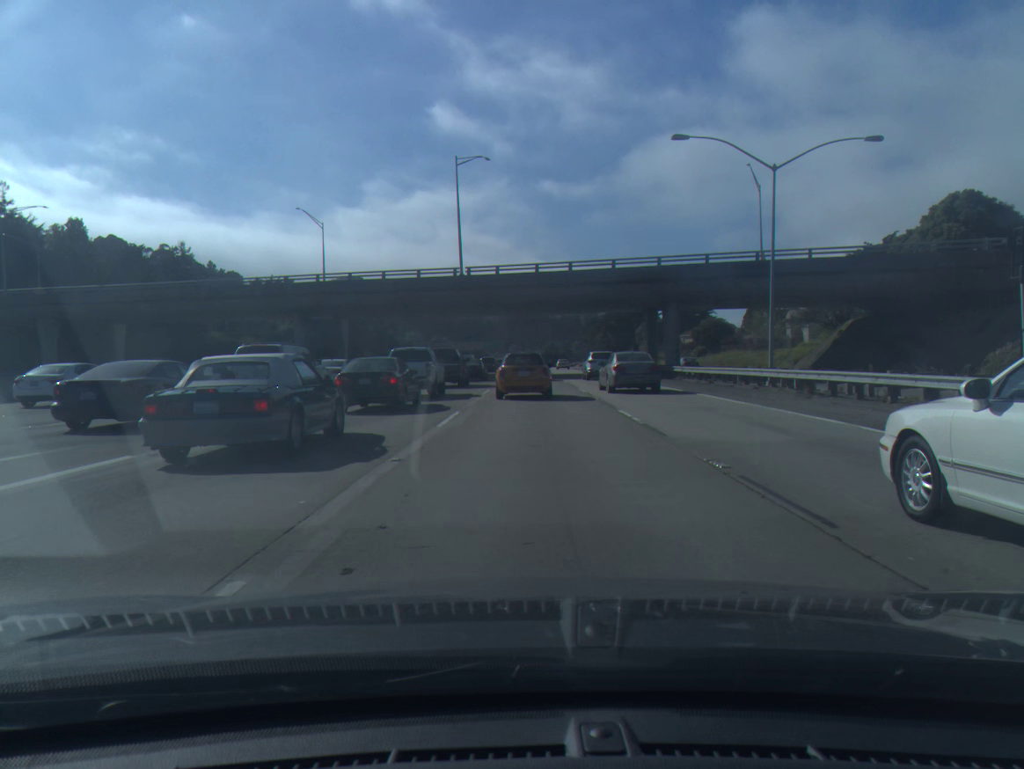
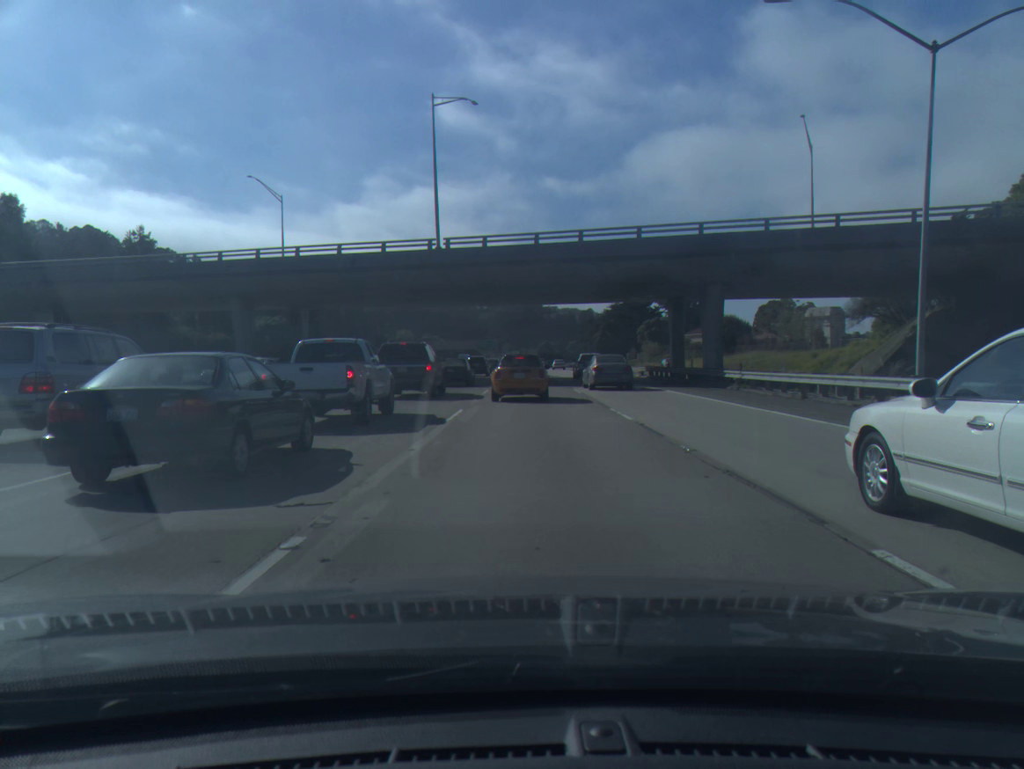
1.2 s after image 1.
(+0.1, +13.2) m; +1°
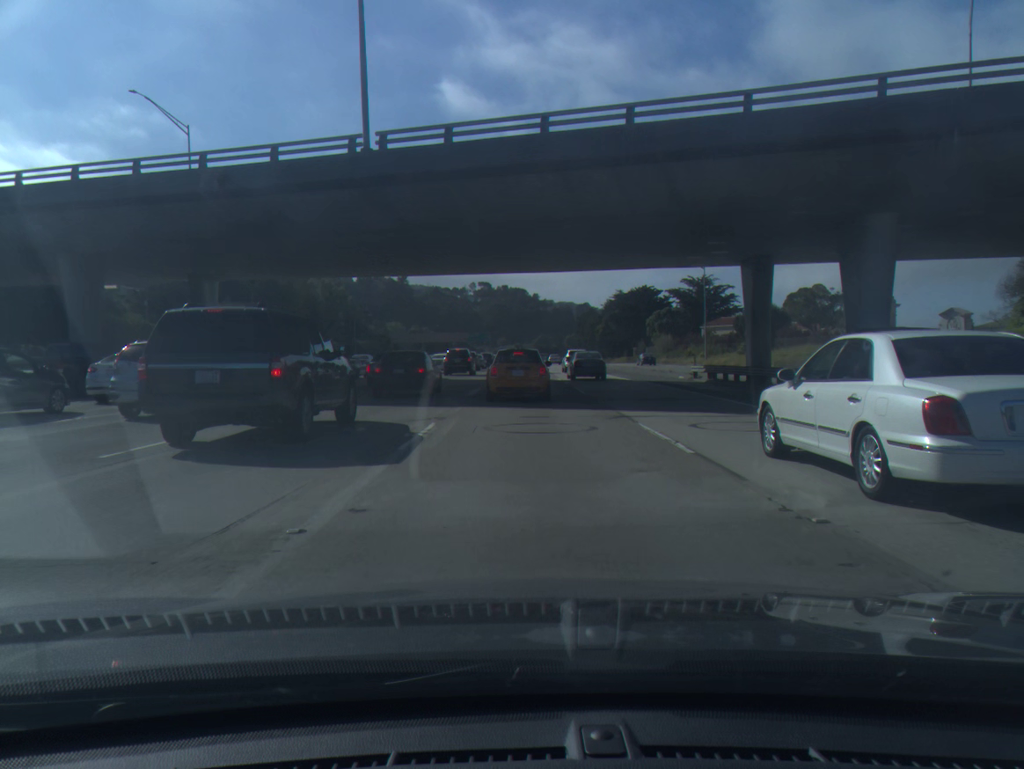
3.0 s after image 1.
(+0.1, +19.5) m; 0°
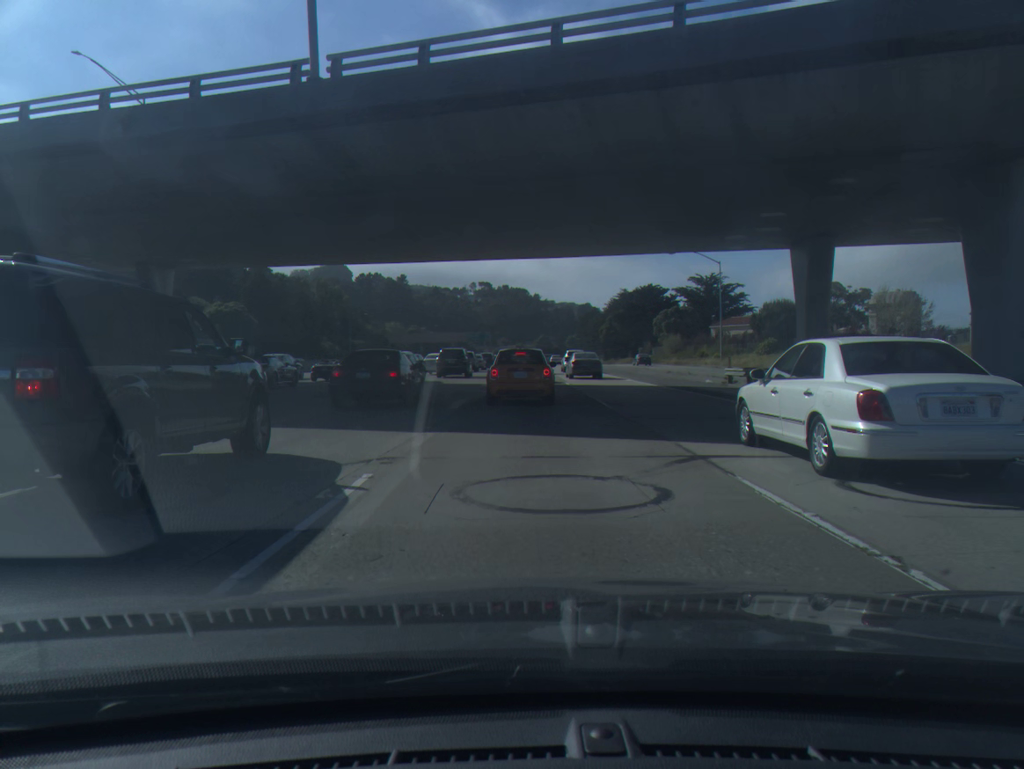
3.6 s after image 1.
(0.0, +6.4) m; 0°
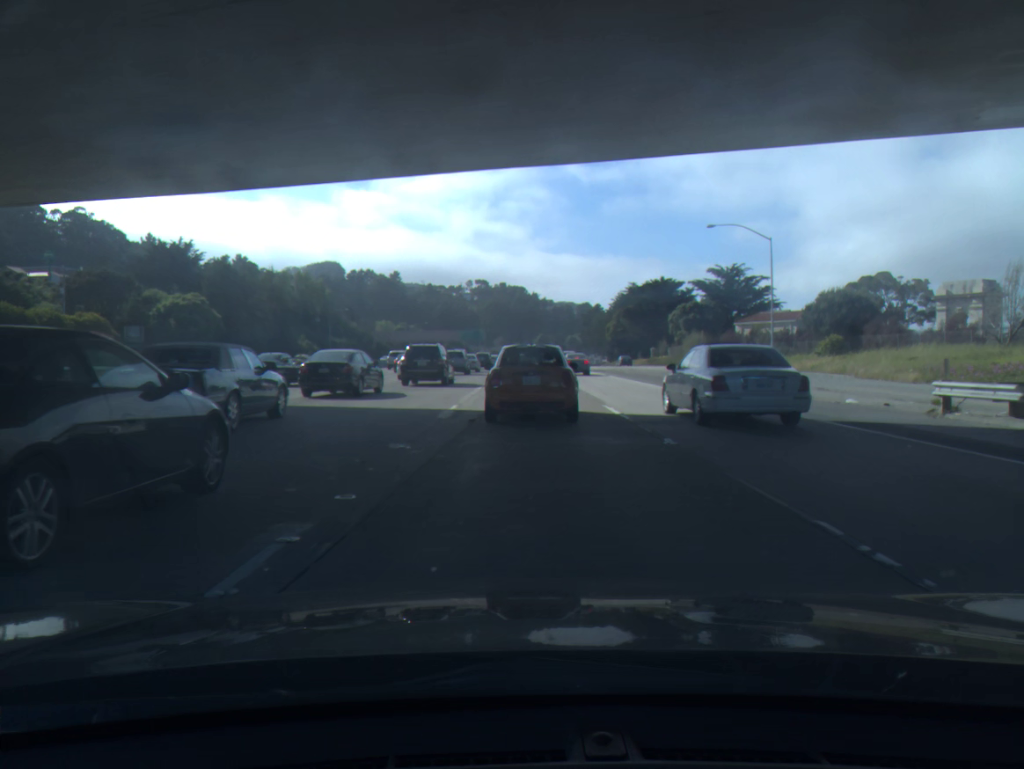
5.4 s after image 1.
(0.0, +17.4) m; 0°
